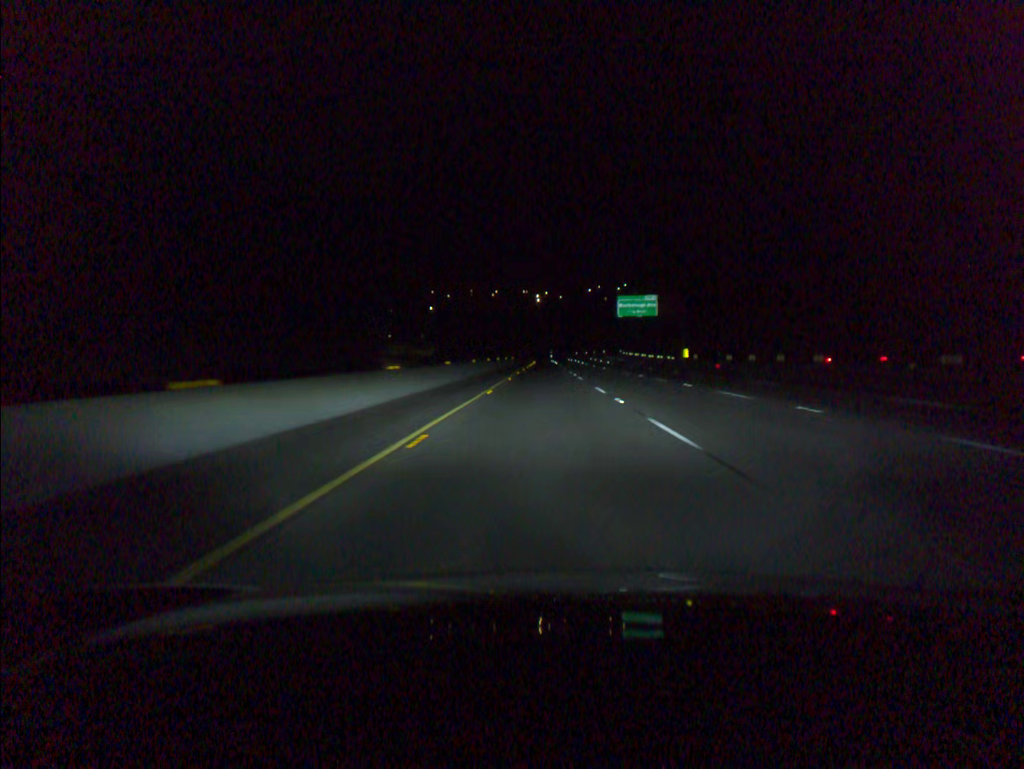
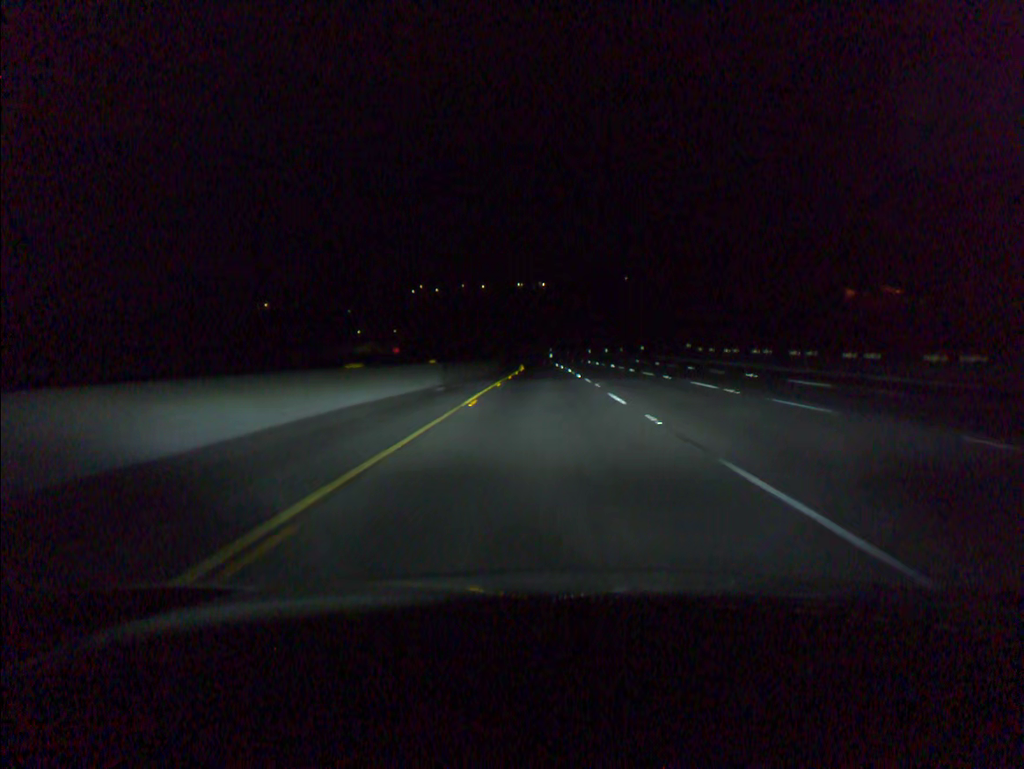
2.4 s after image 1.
(+0.1, +79.2) m; 0°
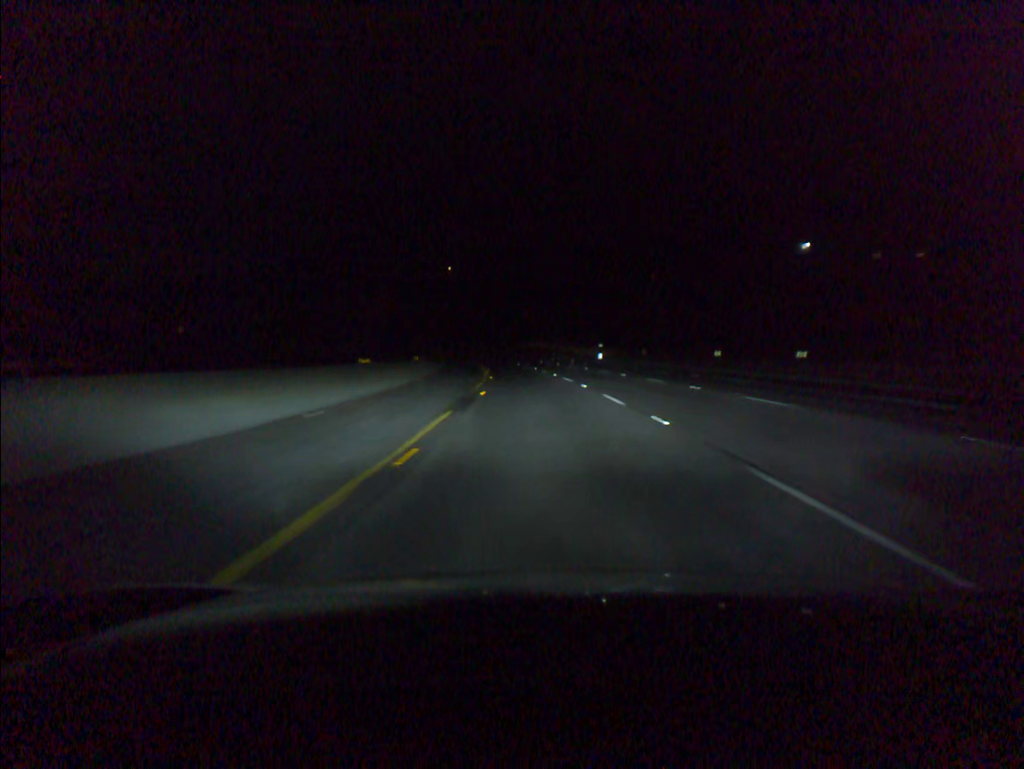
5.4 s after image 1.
(-1.1, +98.5) m; -3°
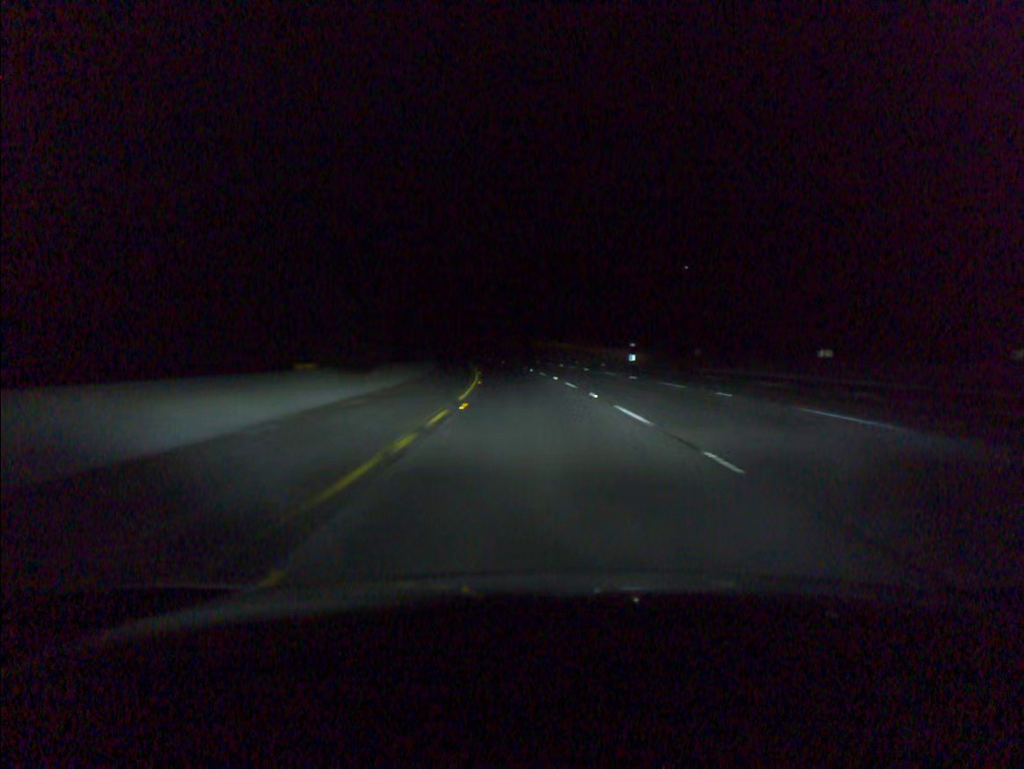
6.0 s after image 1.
(-0.2, +19.7) m; -1°
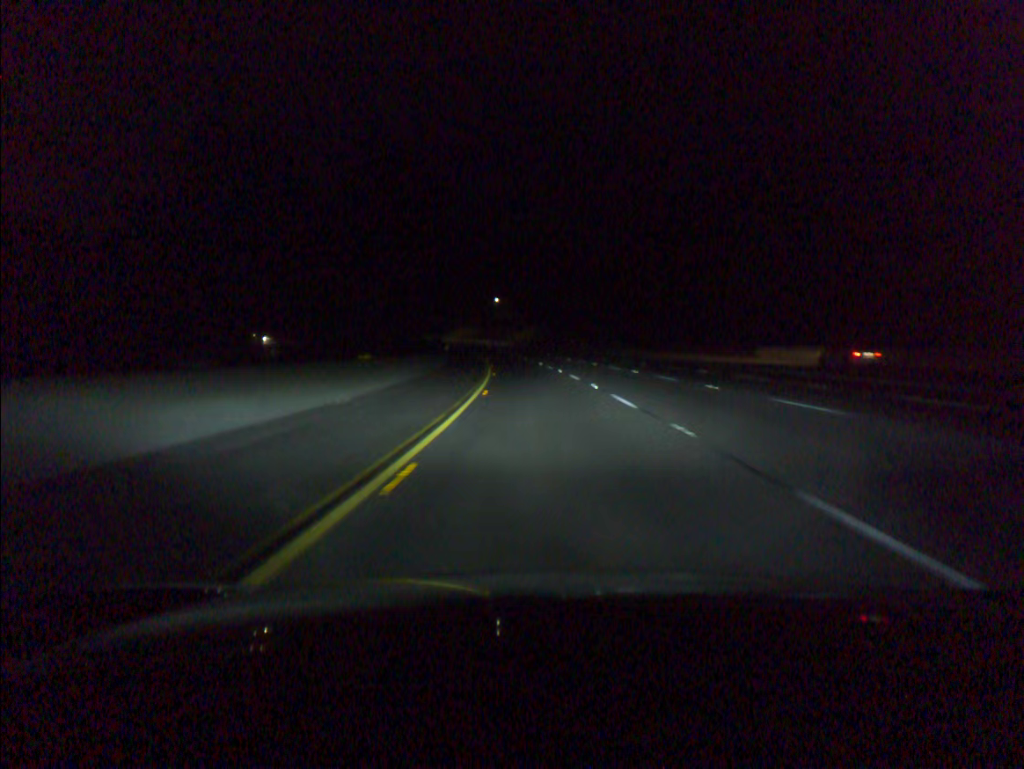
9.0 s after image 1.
(-8.8, +97.6) m; -10°
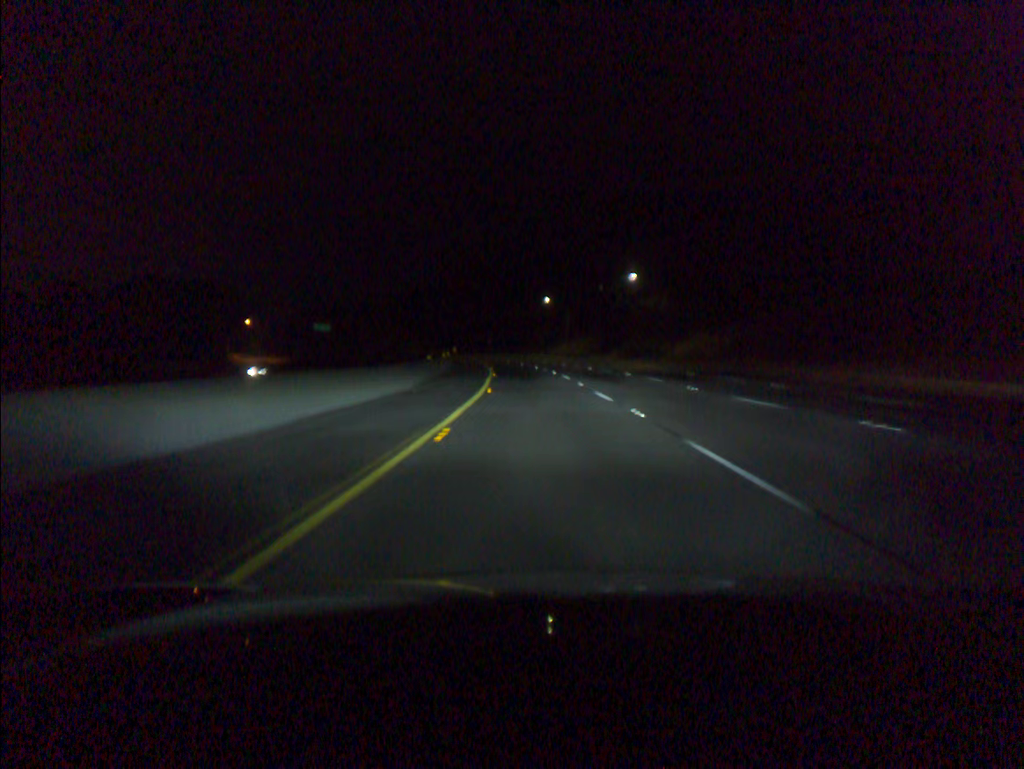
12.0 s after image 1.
(-7.0, +97.2) m; -9°
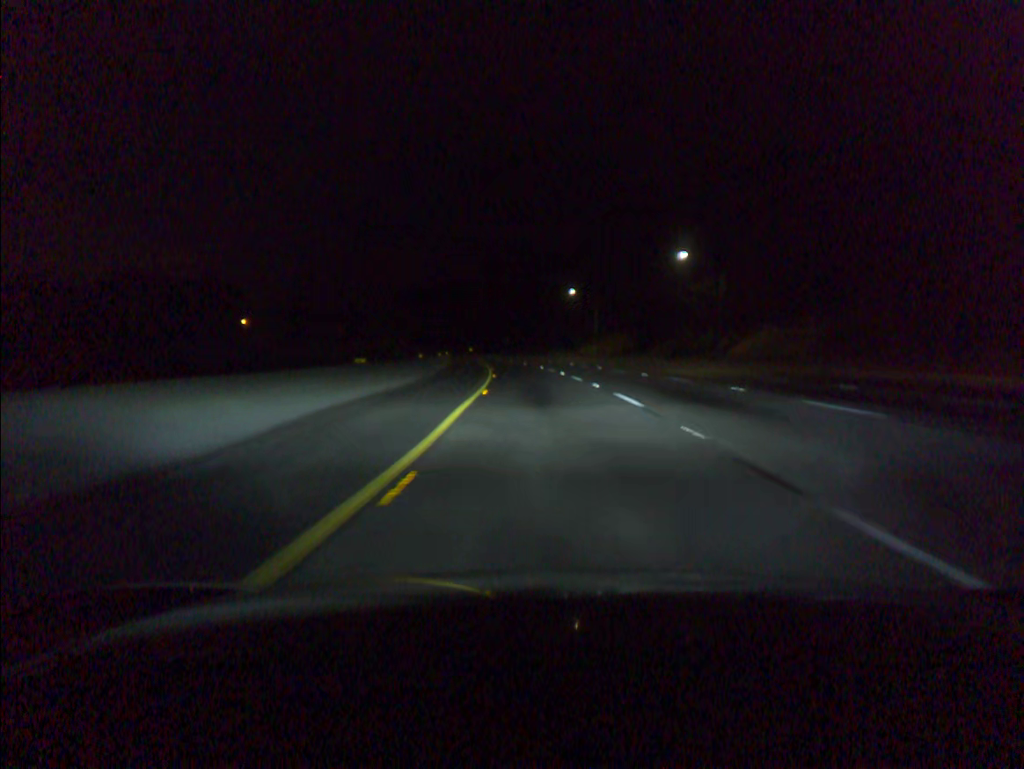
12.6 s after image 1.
(-0.3, +19.4) m; -2°
